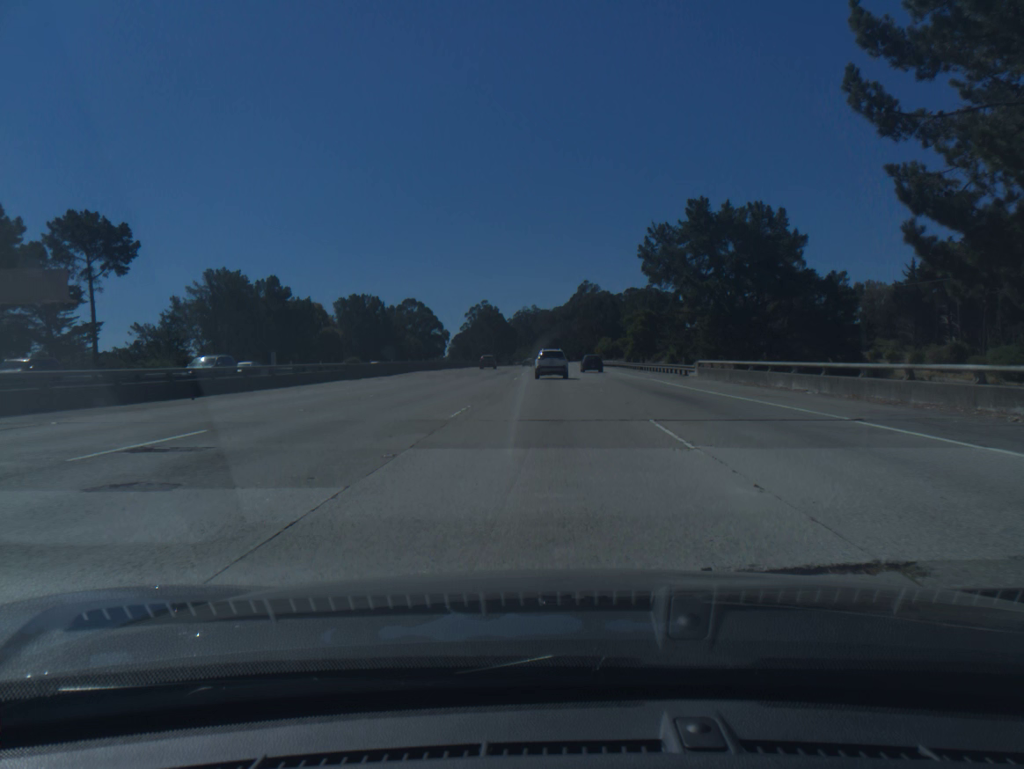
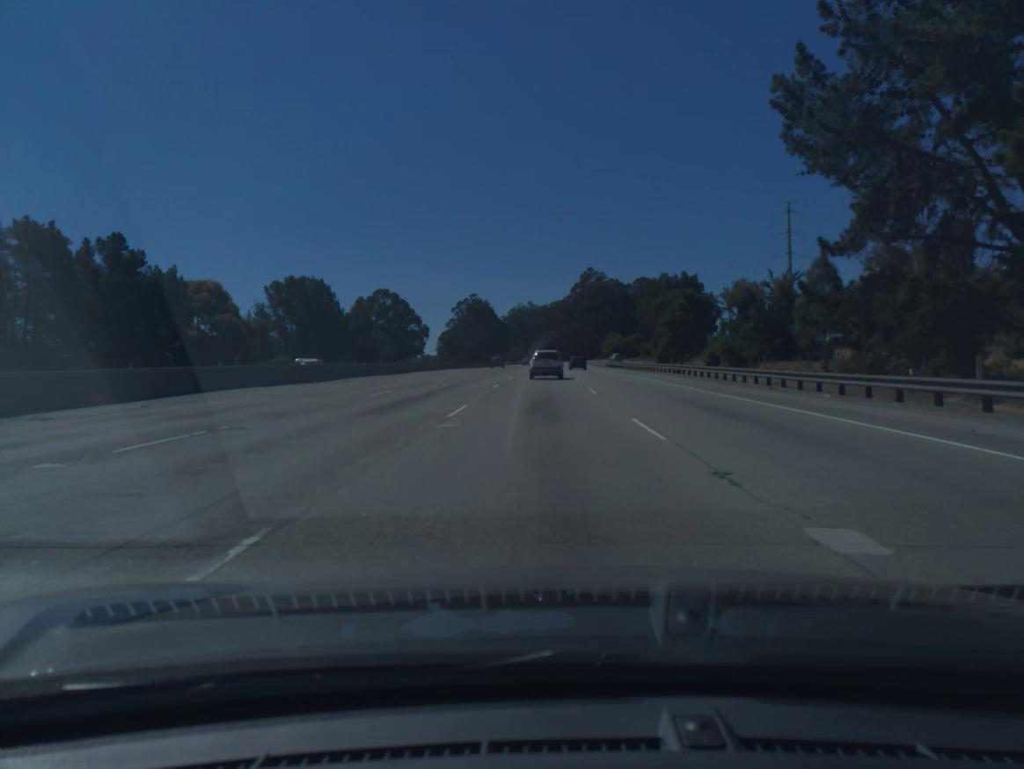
(+0.1, +42.6) m; 0°
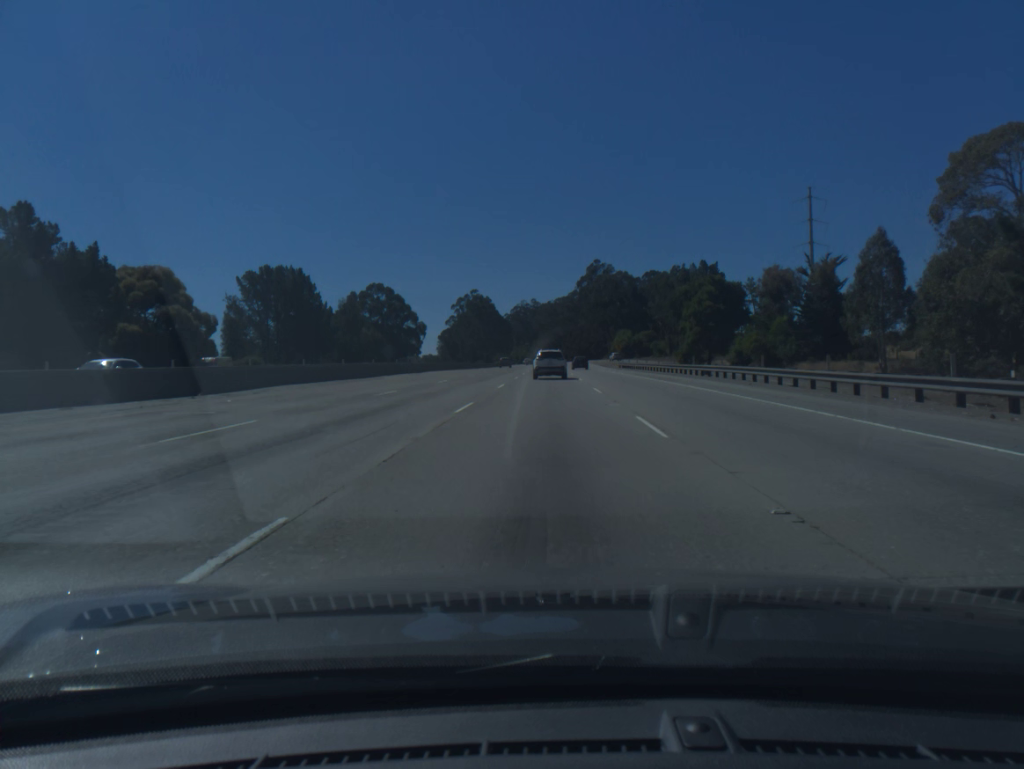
(0.0, +14.0) m; 0°
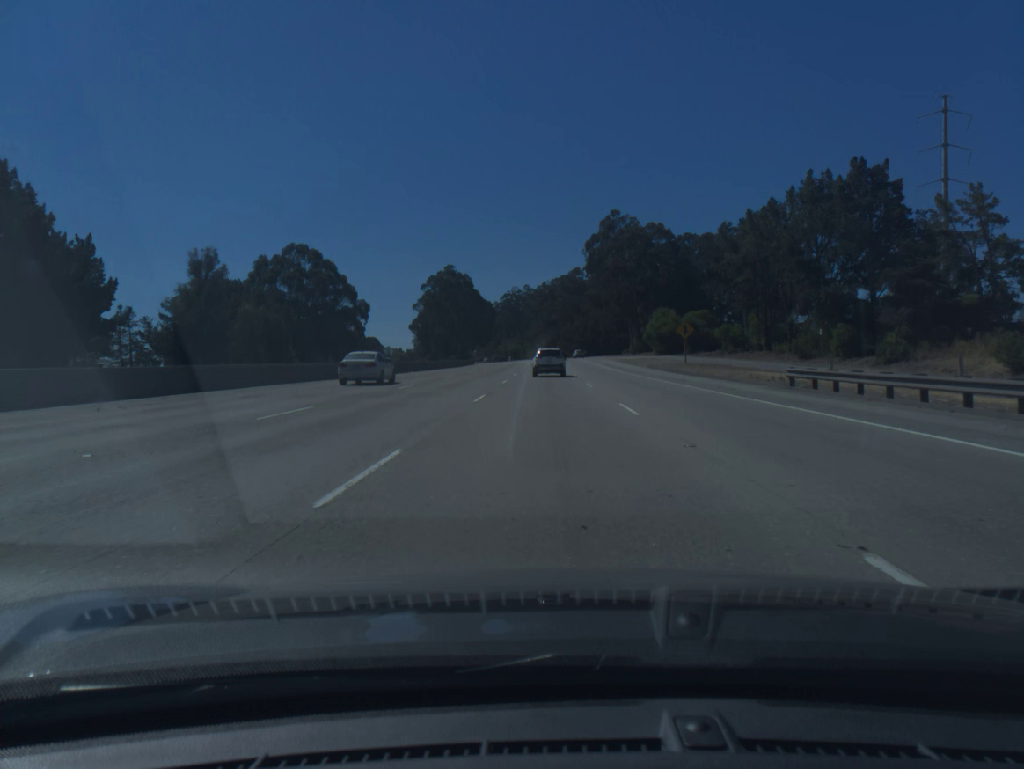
(0.0, +68.8) m; 0°
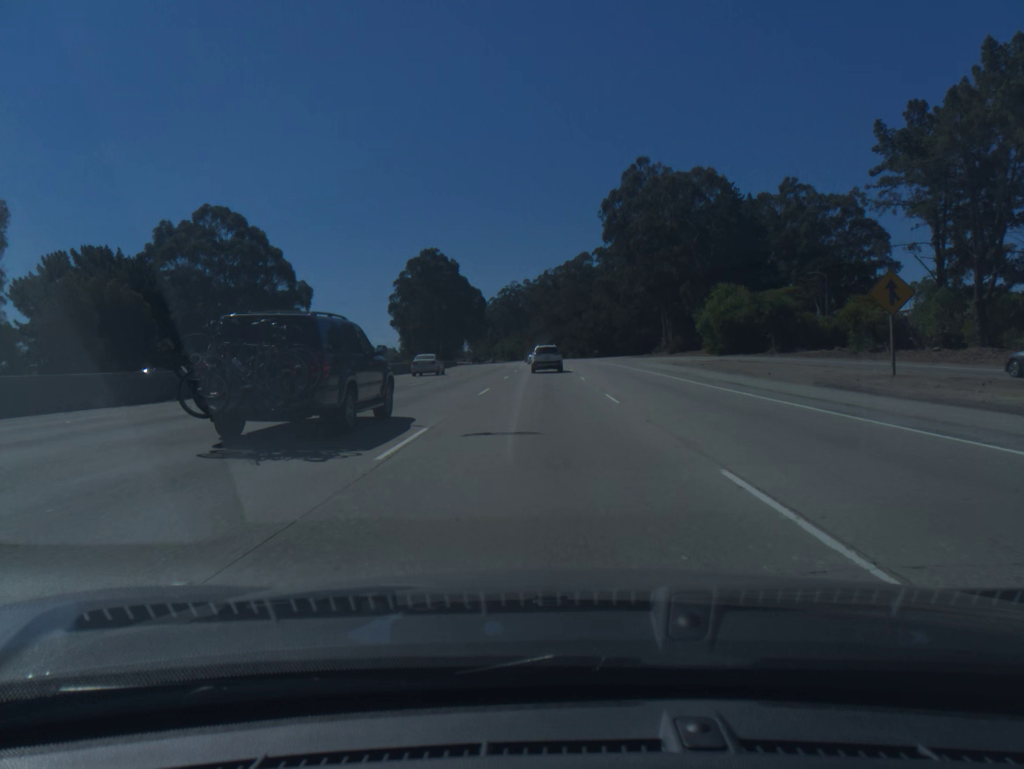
(0.0, +40.6) m; 0°
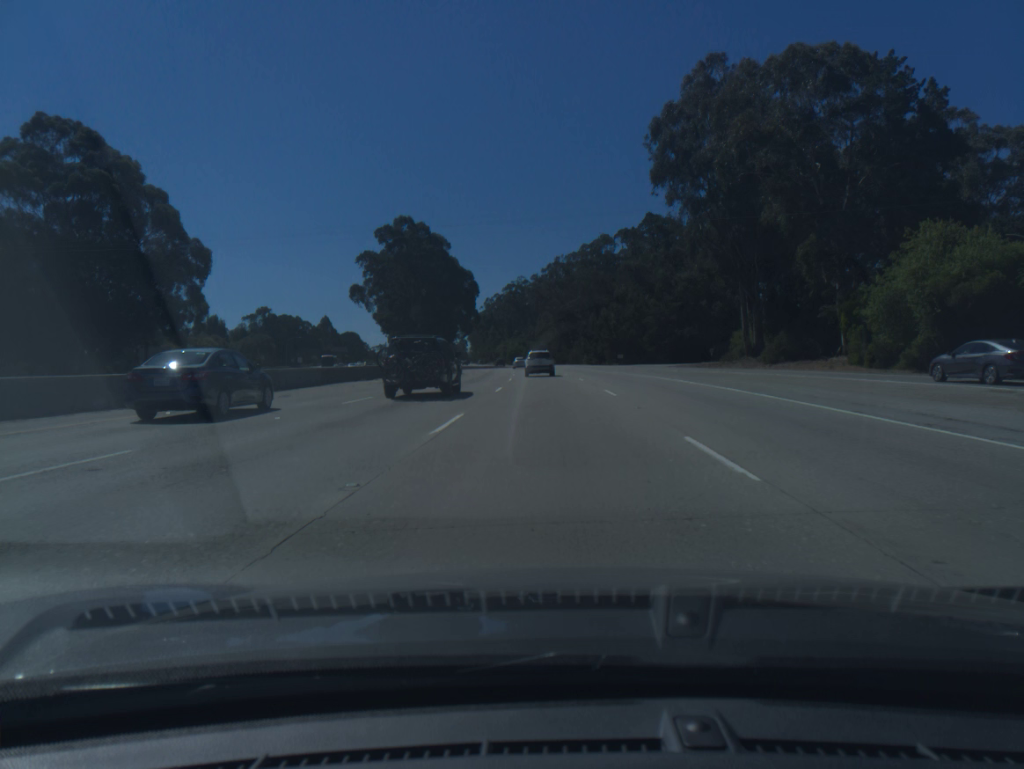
(-0.2, +40.5) m; -1°
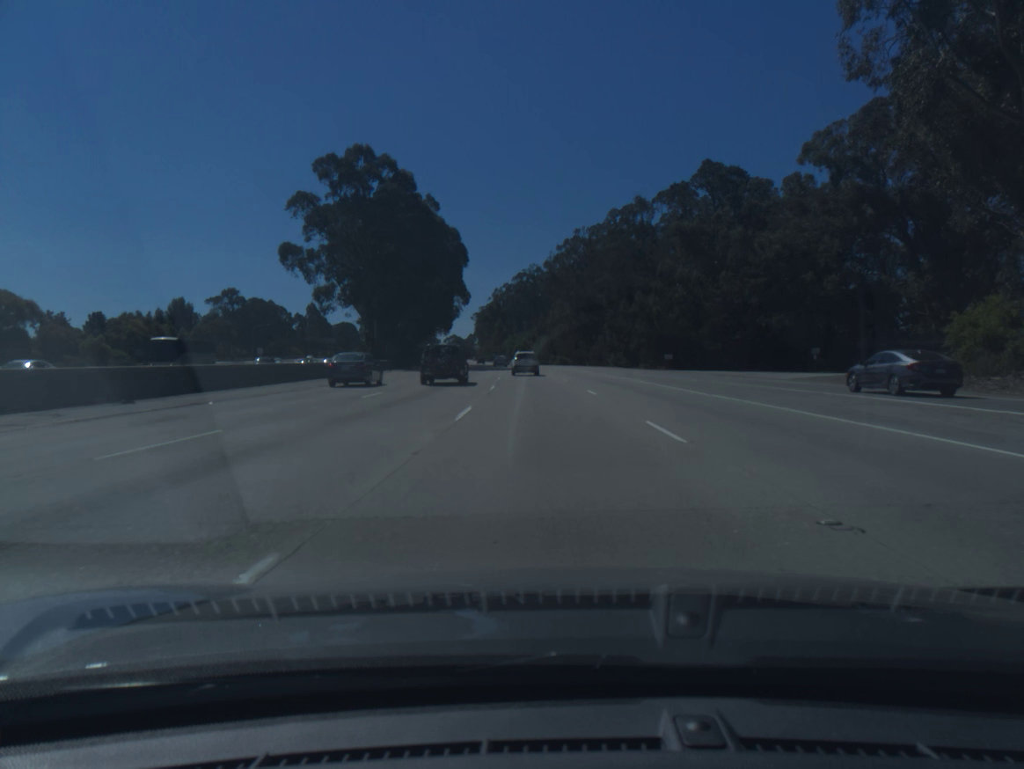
(-0.2, +40.9) m; -1°
